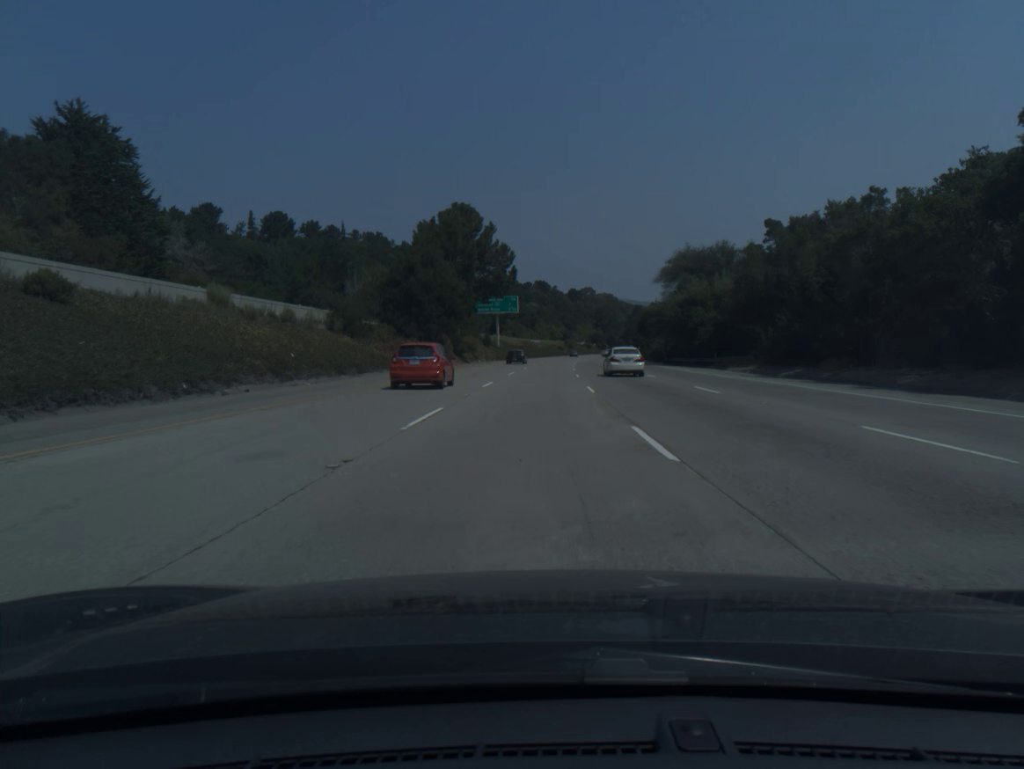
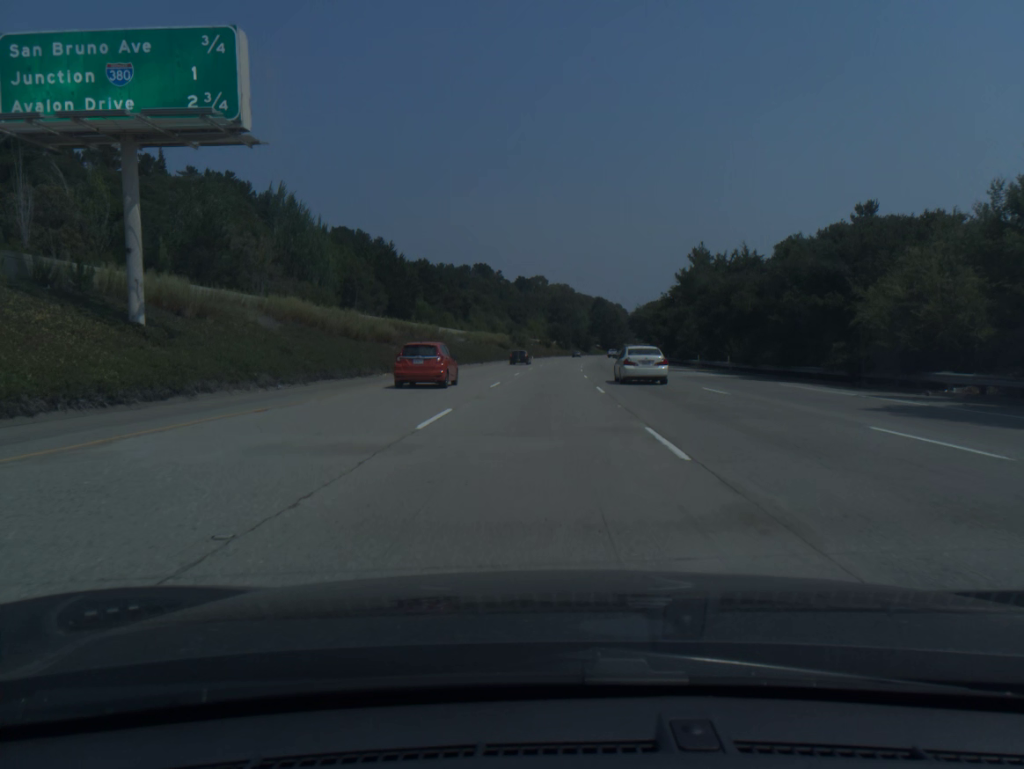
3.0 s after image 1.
(+3.4, +102.7) m; +4°
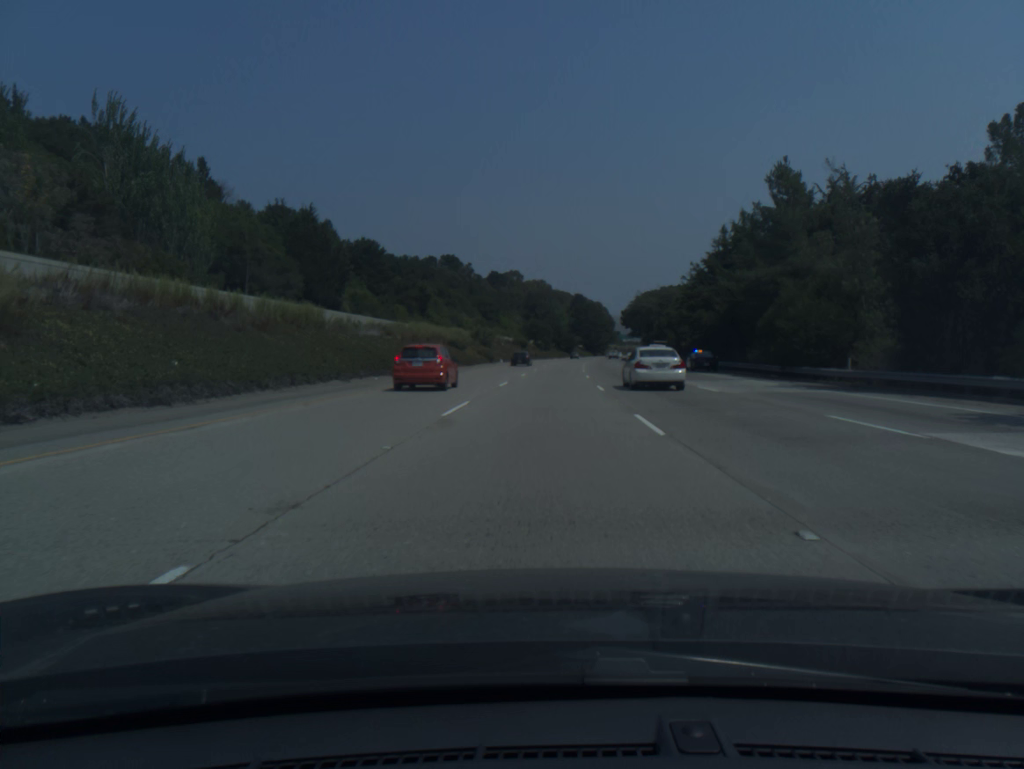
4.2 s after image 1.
(+0.6, +41.1) m; +2°
